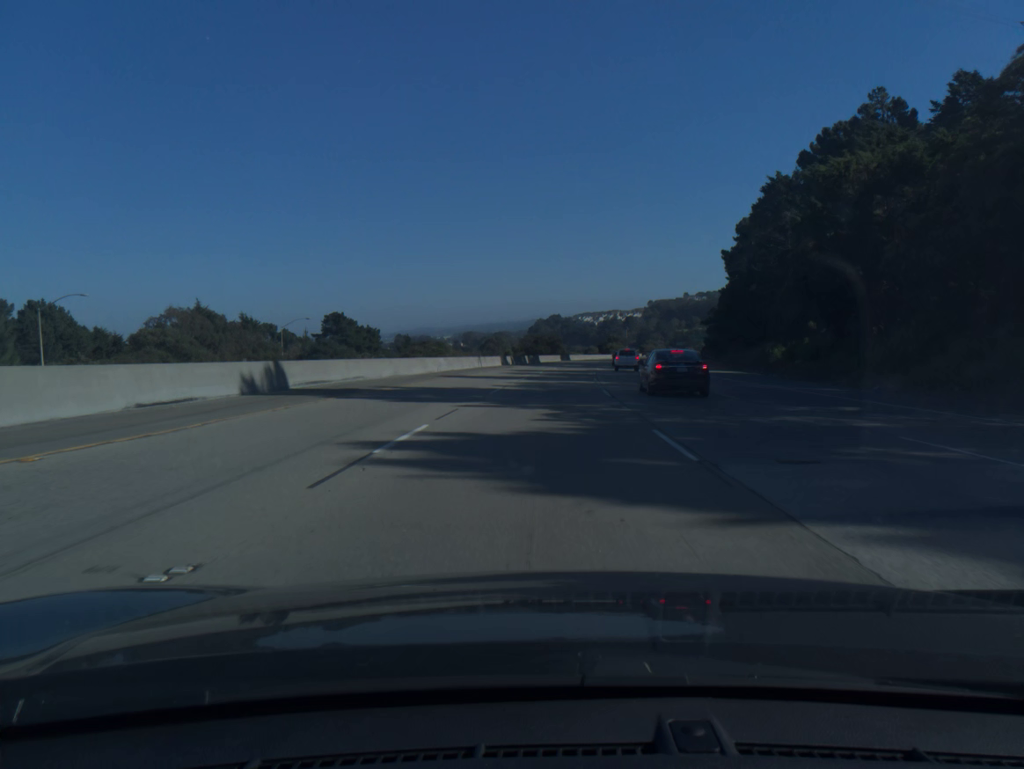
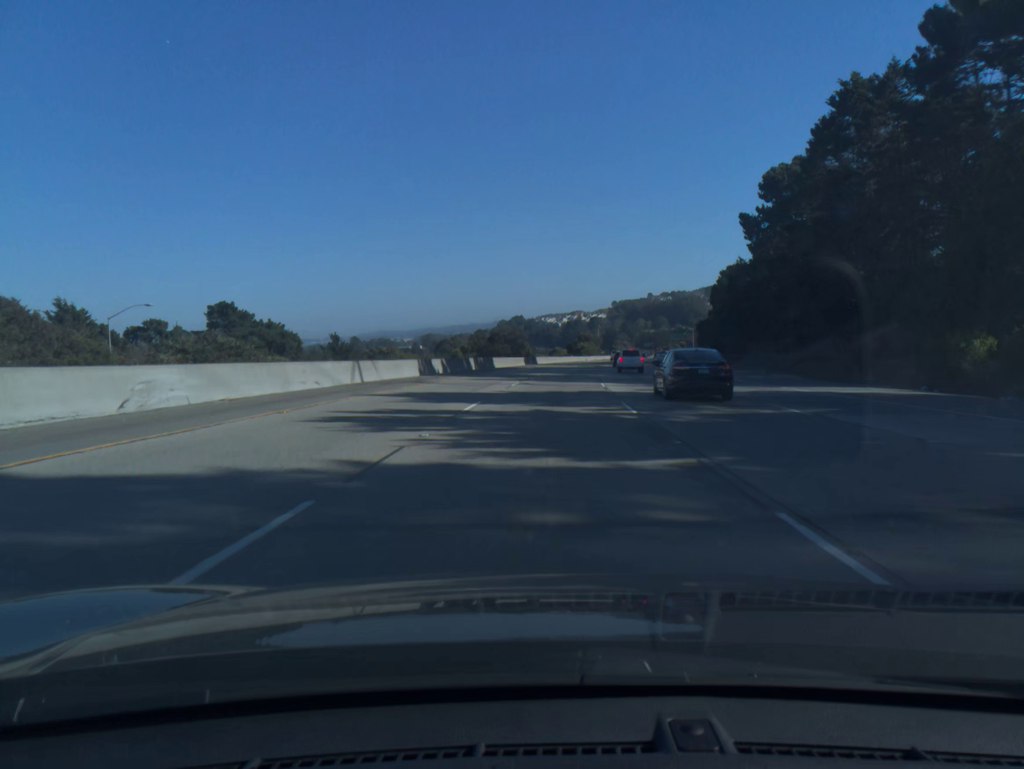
(+0.9, +36.0) m; +3°
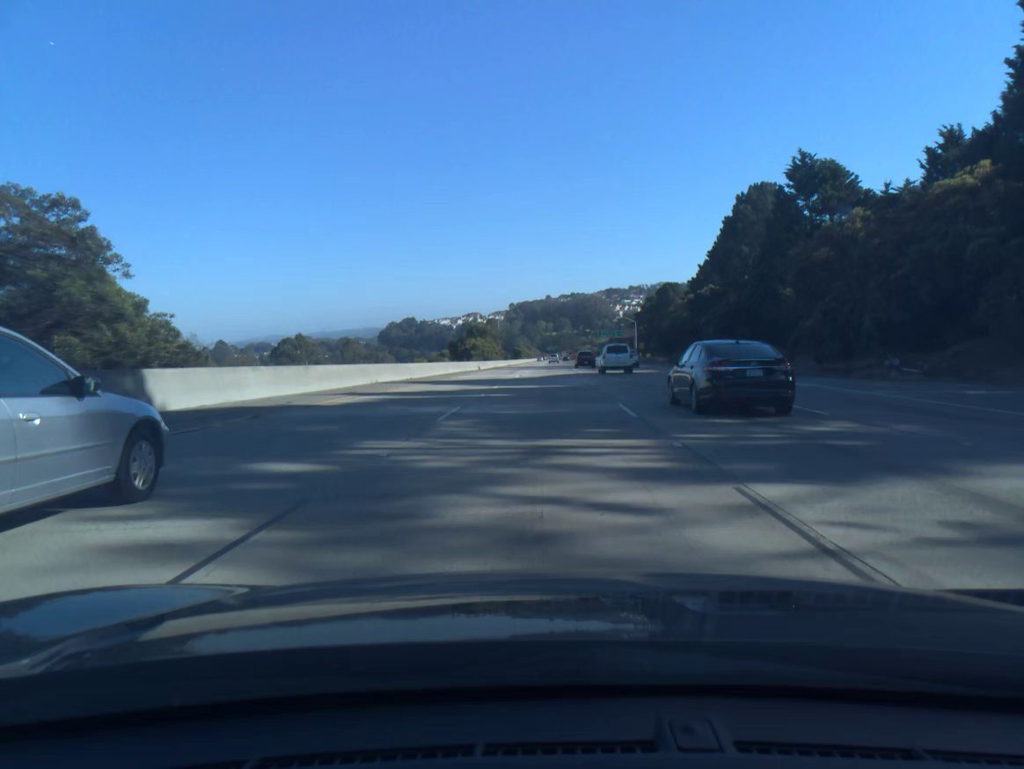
(+5.7, +89.9) m; +7°
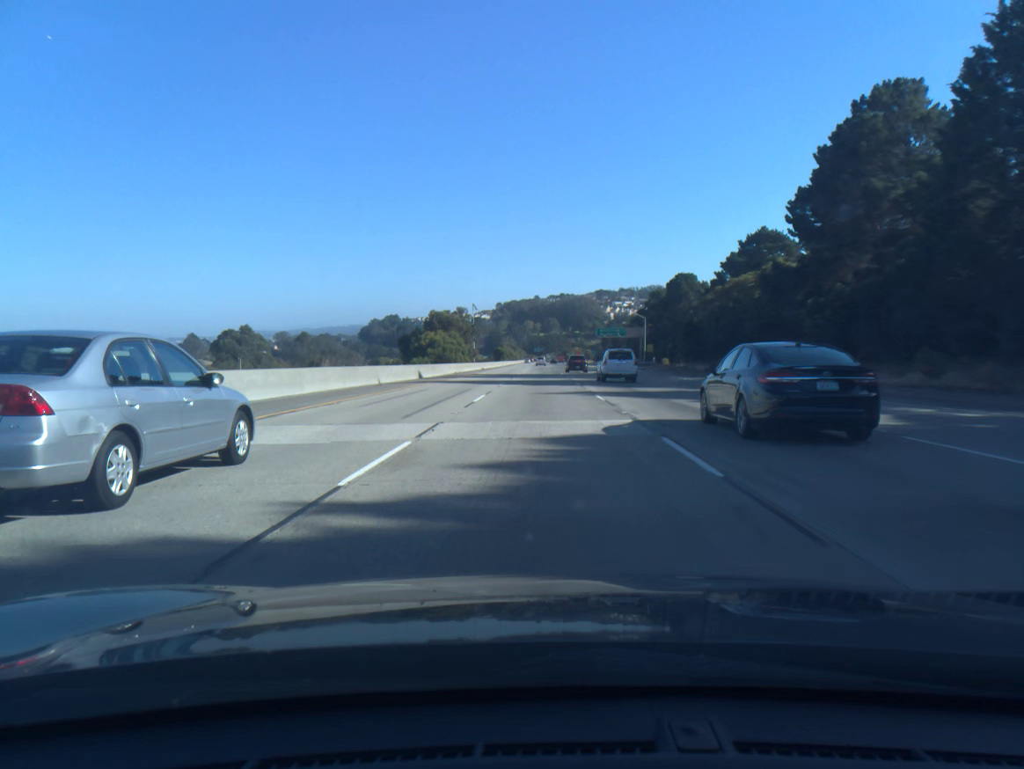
(+0.4, +36.2) m; +1°
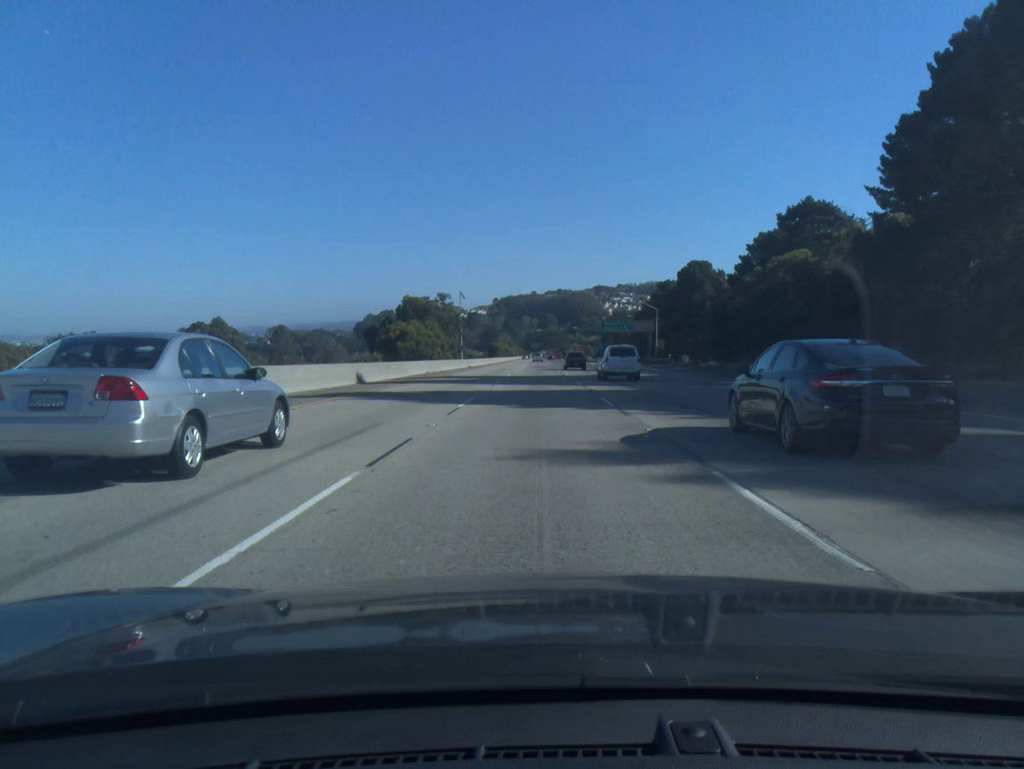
(0.0, +18.1) m; 0°
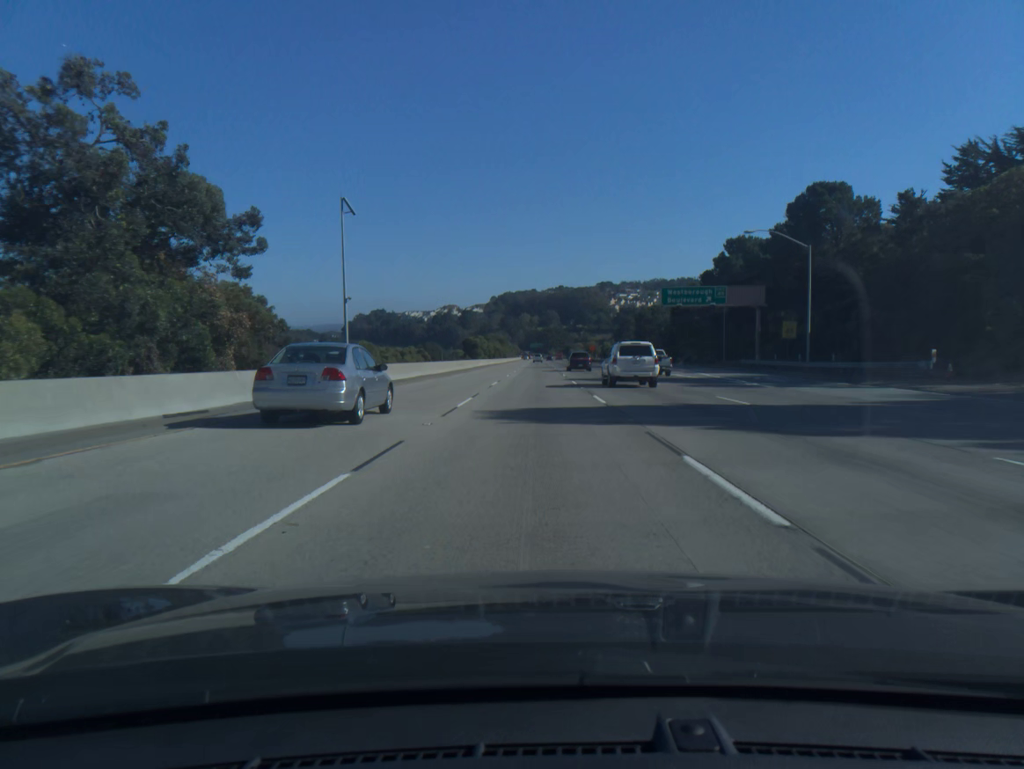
(0.0, +72.3) m; 0°
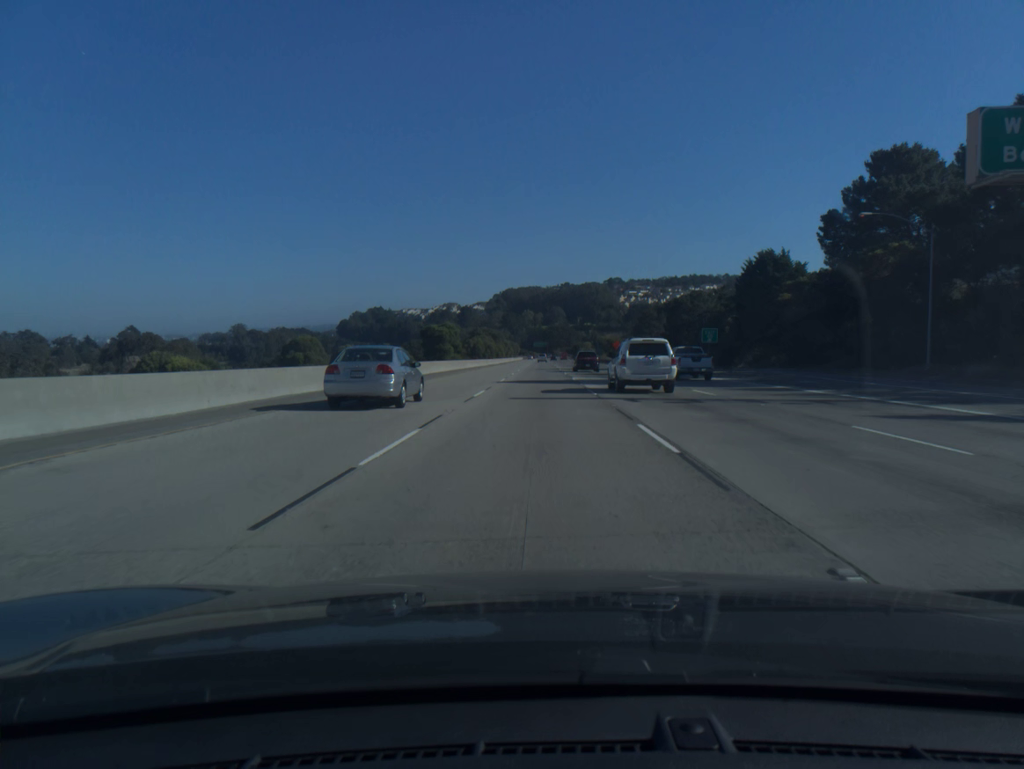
(-0.1, +54.3) m; 0°
